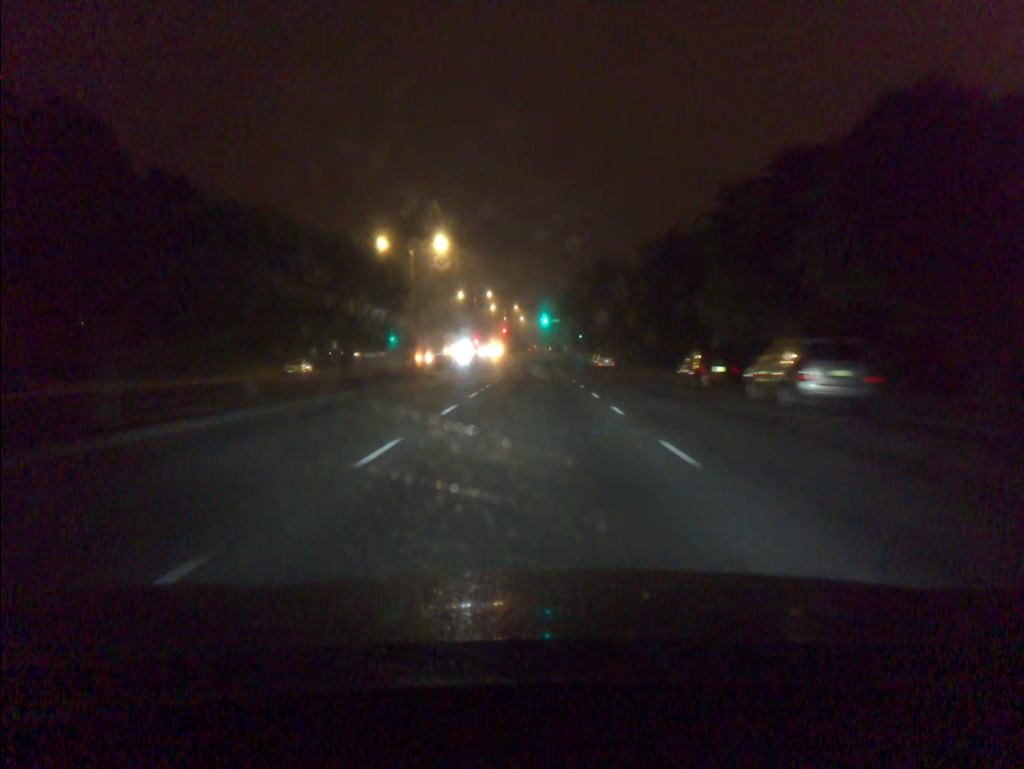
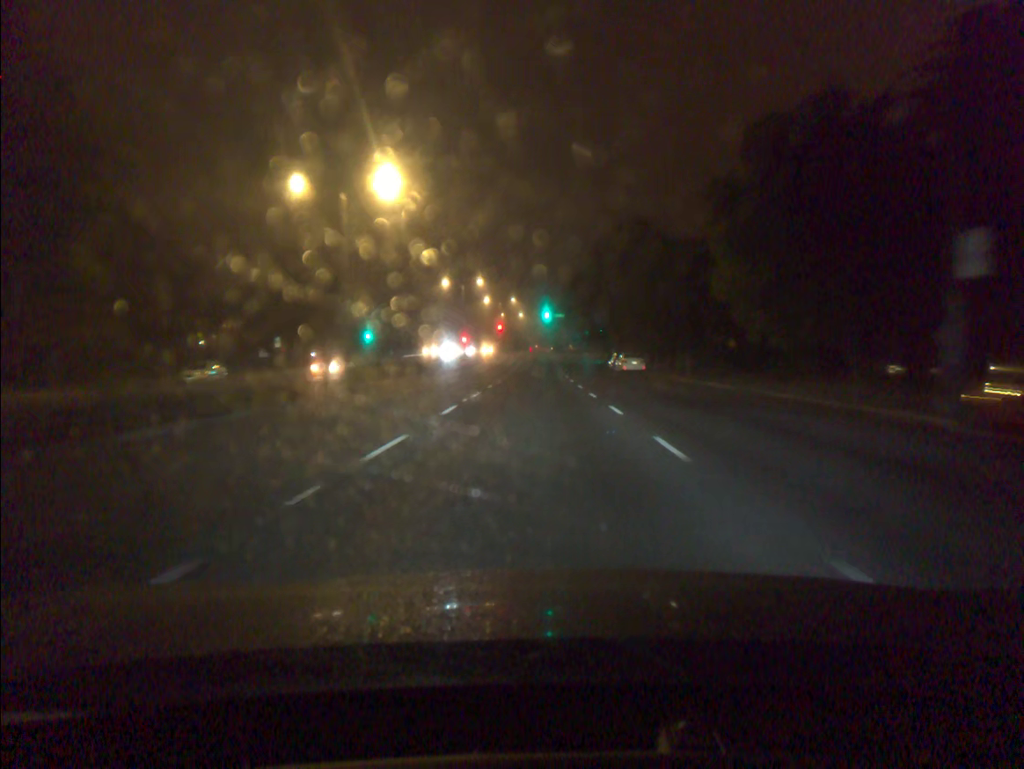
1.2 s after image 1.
(0.0, +20.7) m; 0°
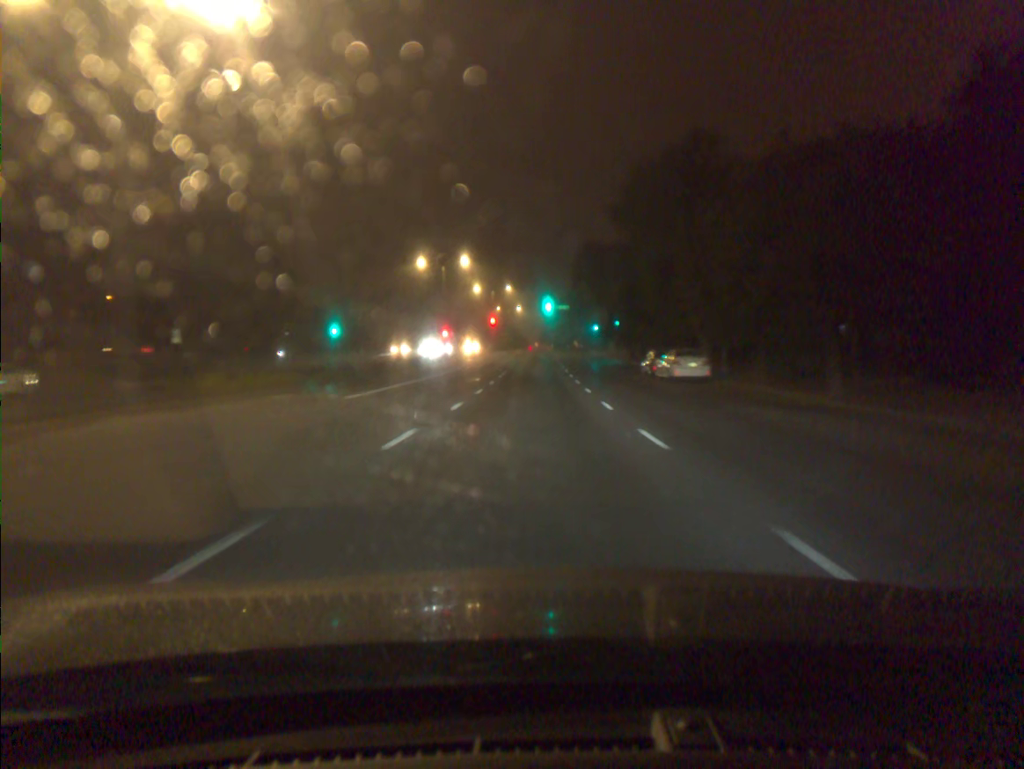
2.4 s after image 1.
(0.0, +20.4) m; 0°
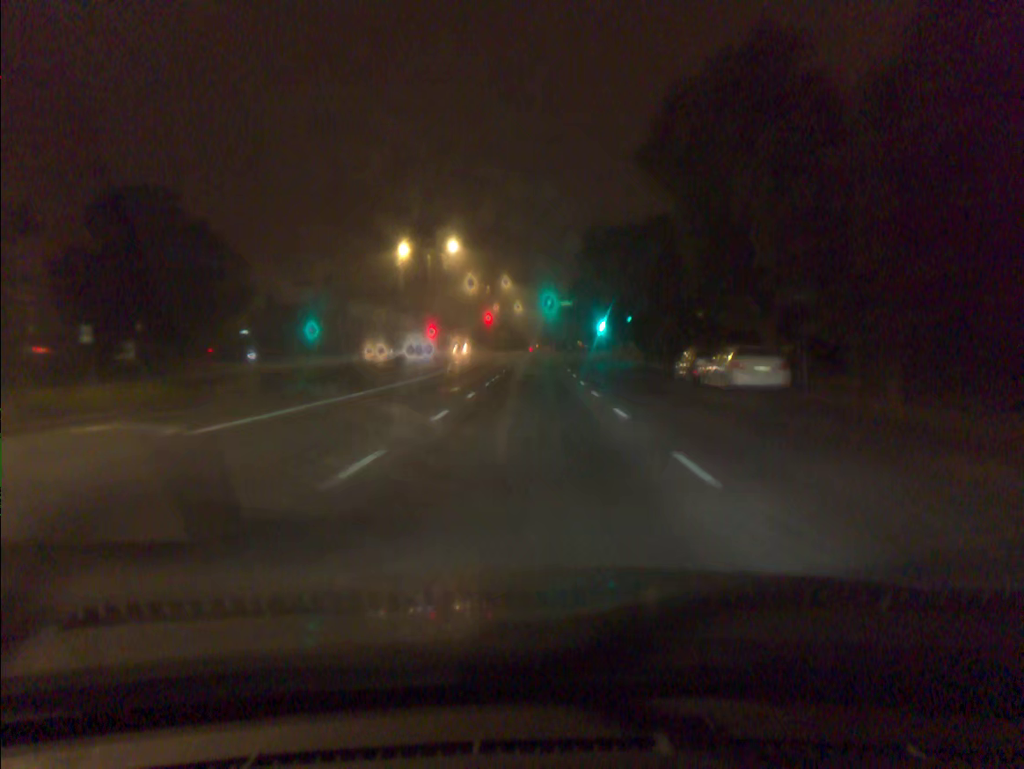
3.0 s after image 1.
(0.0, +10.3) m; 0°
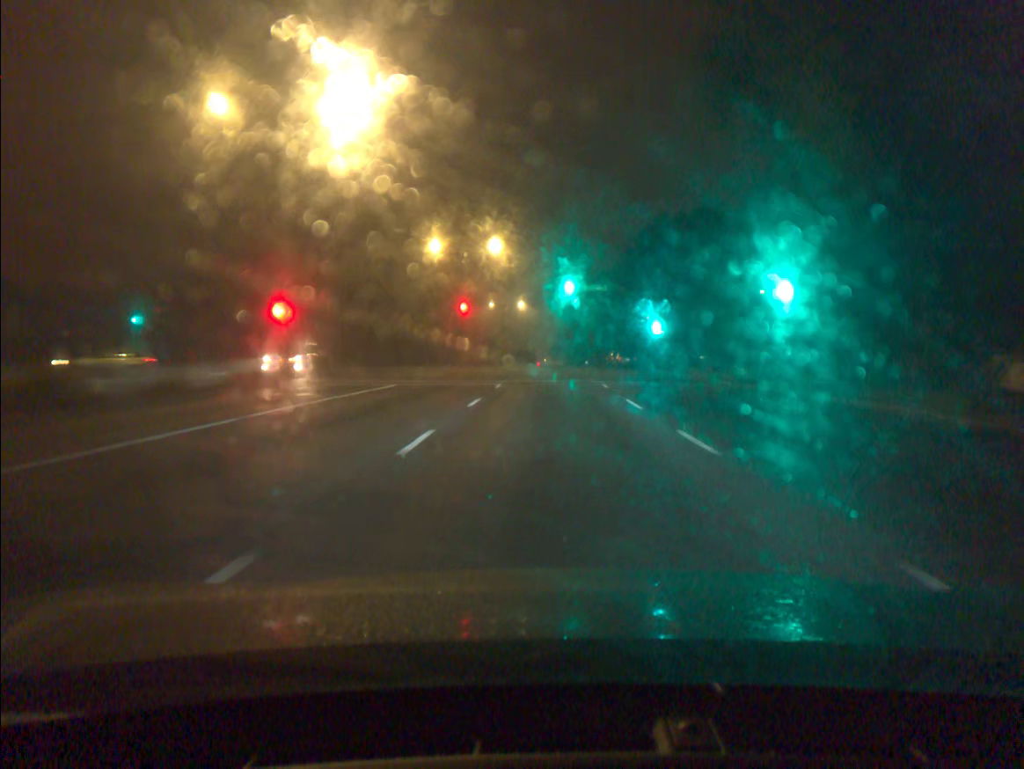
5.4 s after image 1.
(-0.3, +41.4) m; -1°
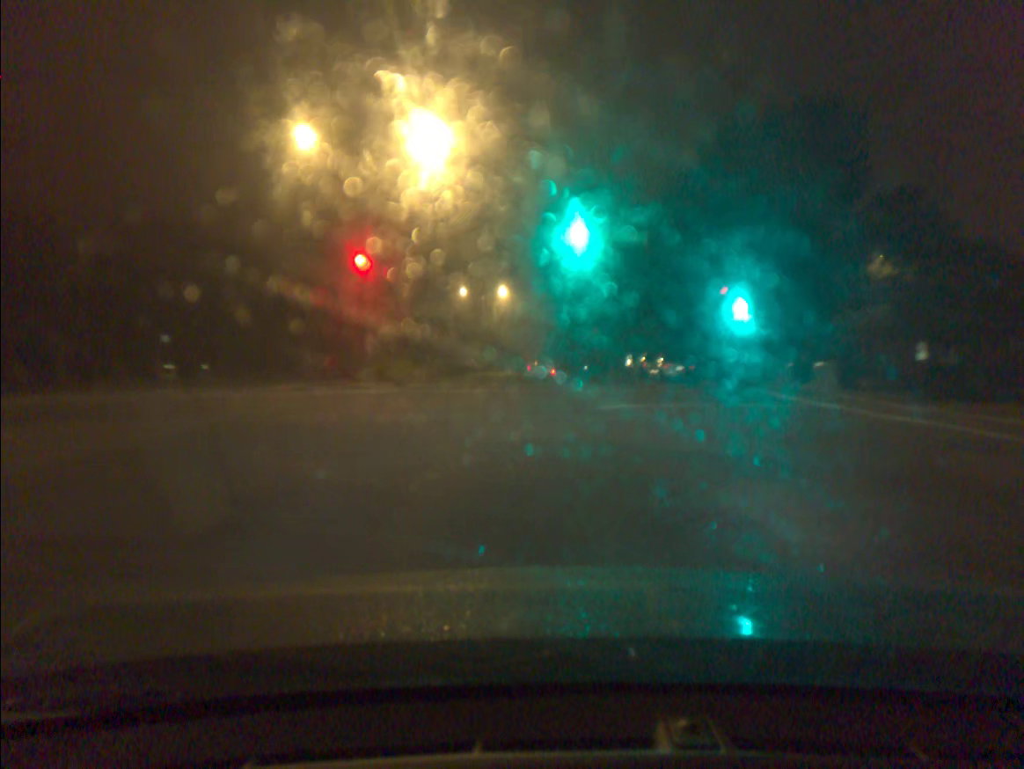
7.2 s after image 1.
(+0.3, +29.6) m; +1°
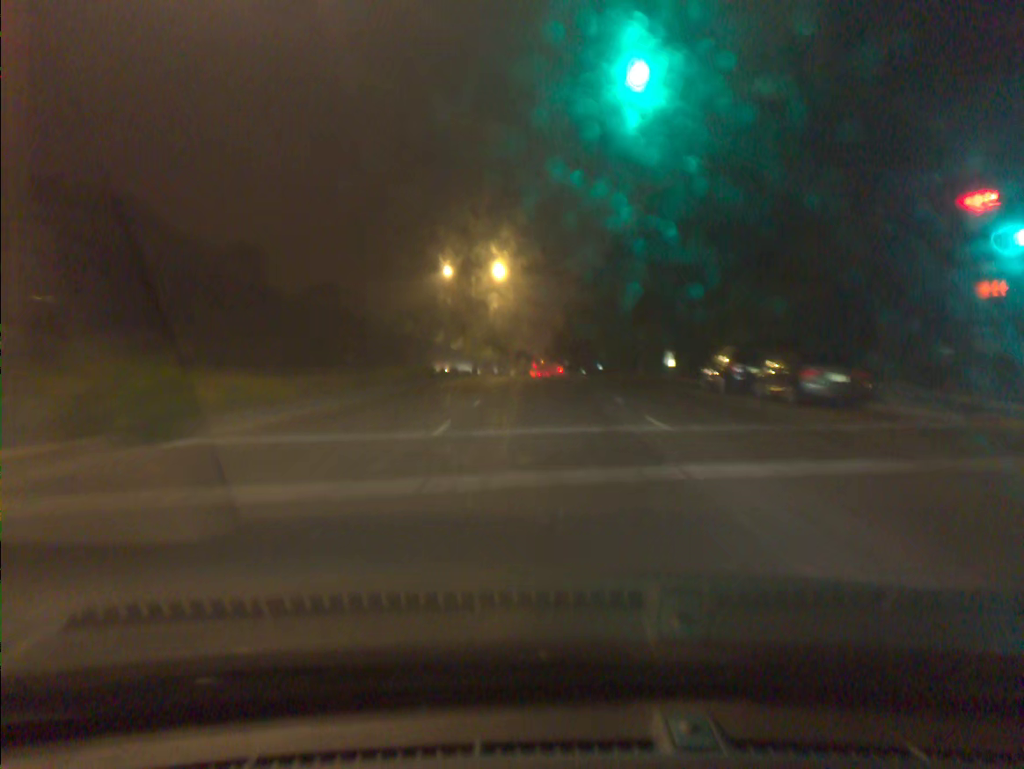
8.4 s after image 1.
(-0.1, +19.3) m; -1°
